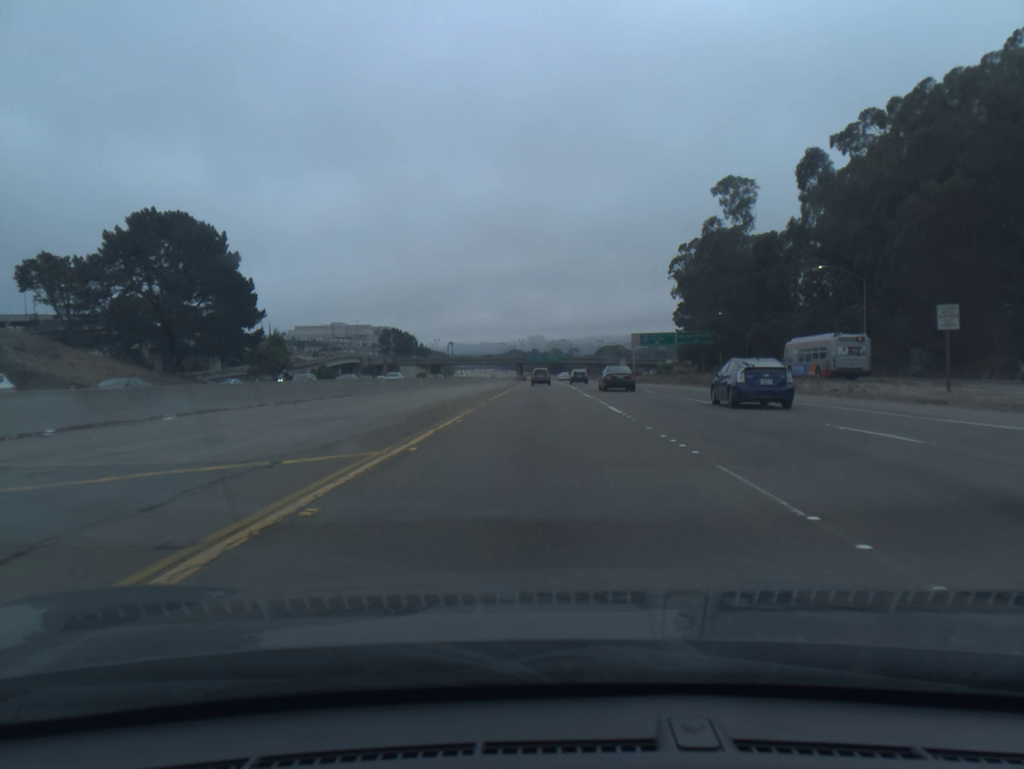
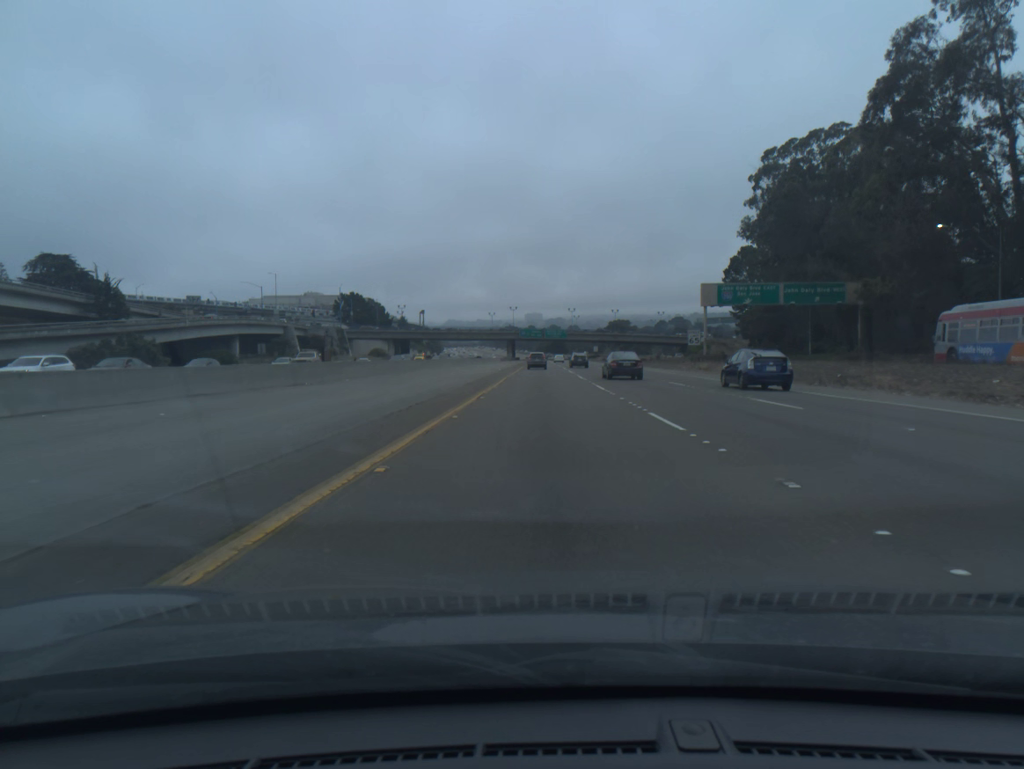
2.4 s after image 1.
(0.0, +66.9) m; 0°
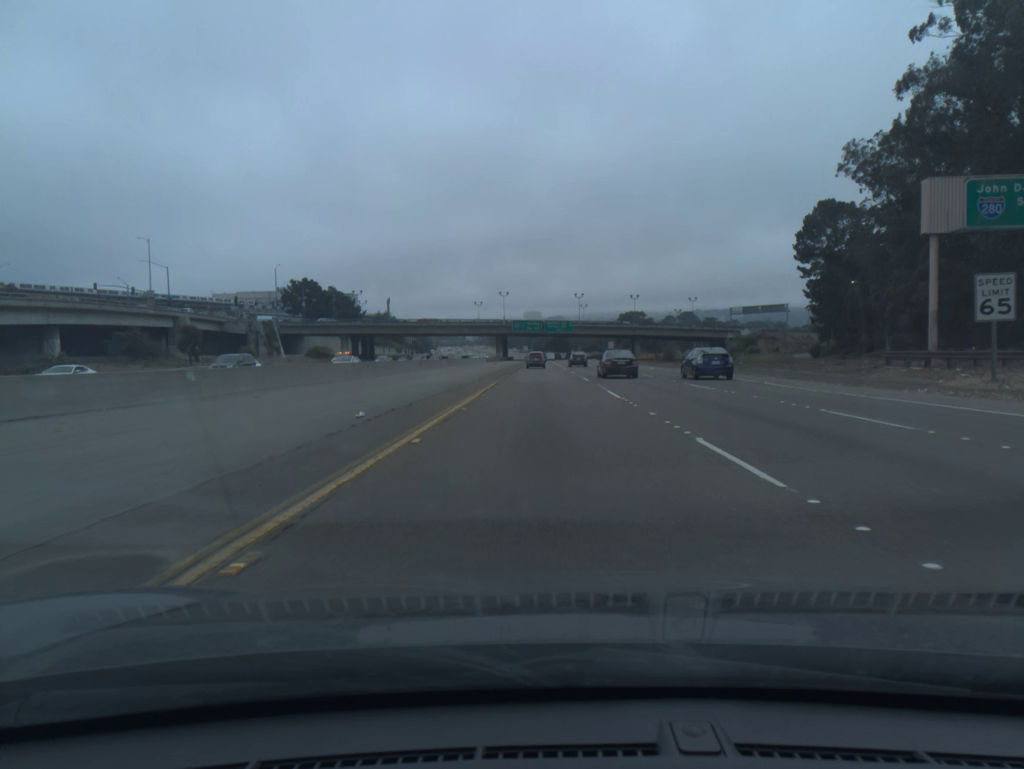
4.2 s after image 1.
(+0.1, +50.4) m; 0°
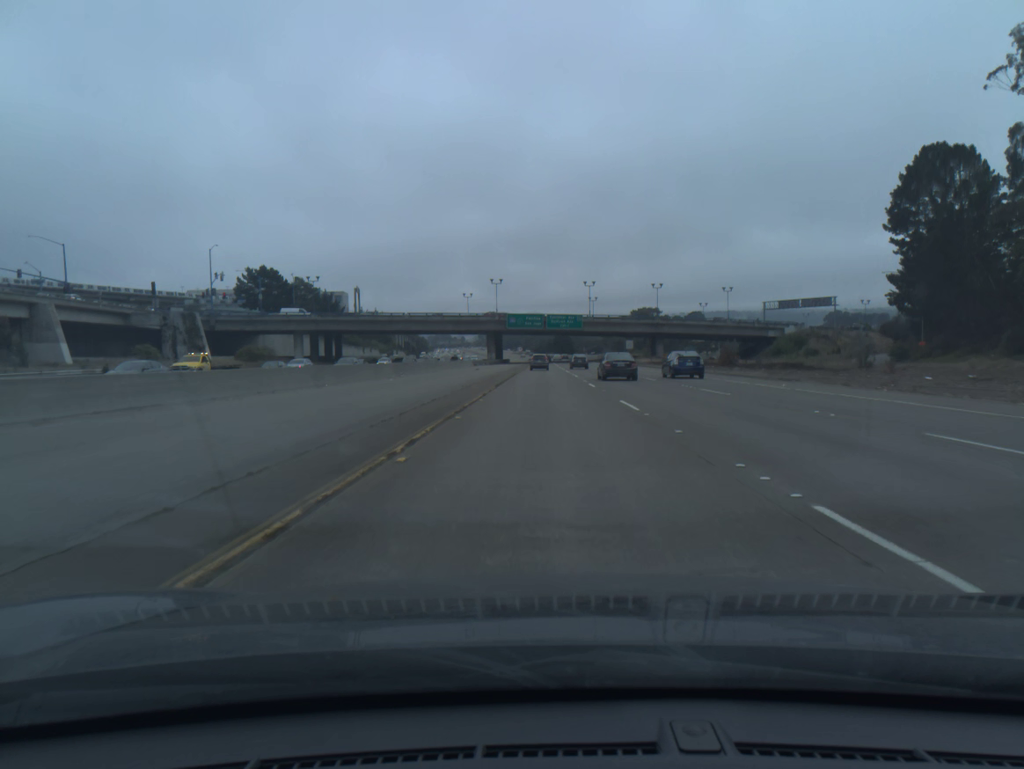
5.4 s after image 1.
(0.0, +33.6) m; 0°
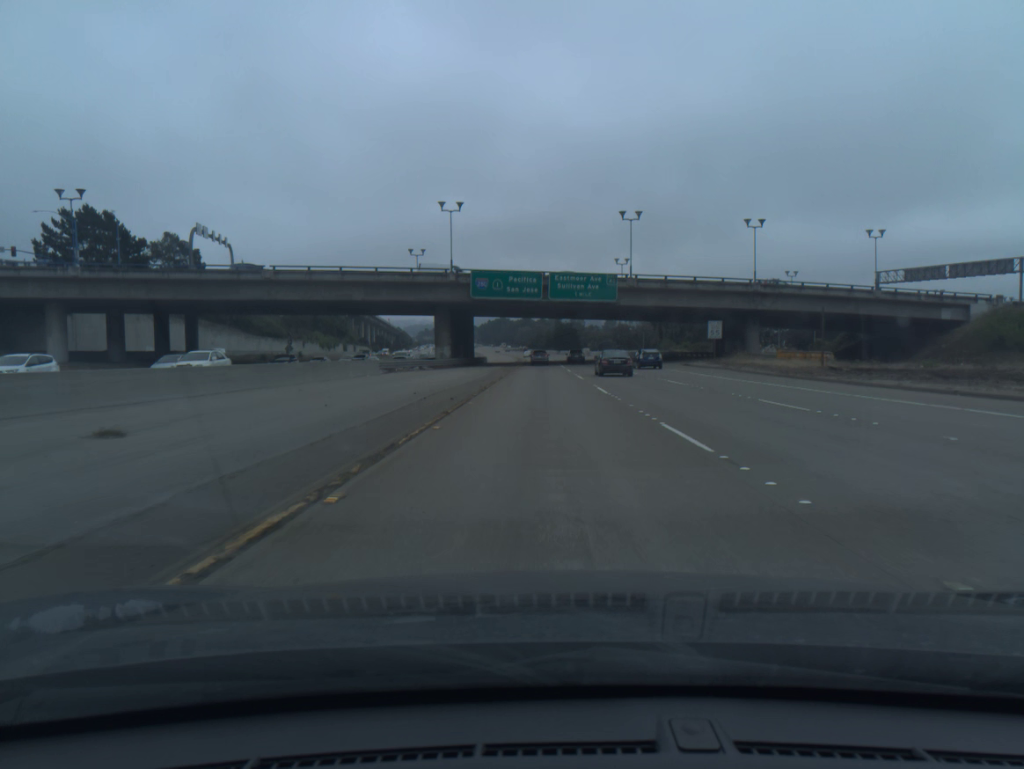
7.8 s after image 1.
(-0.1, +68.0) m; 0°
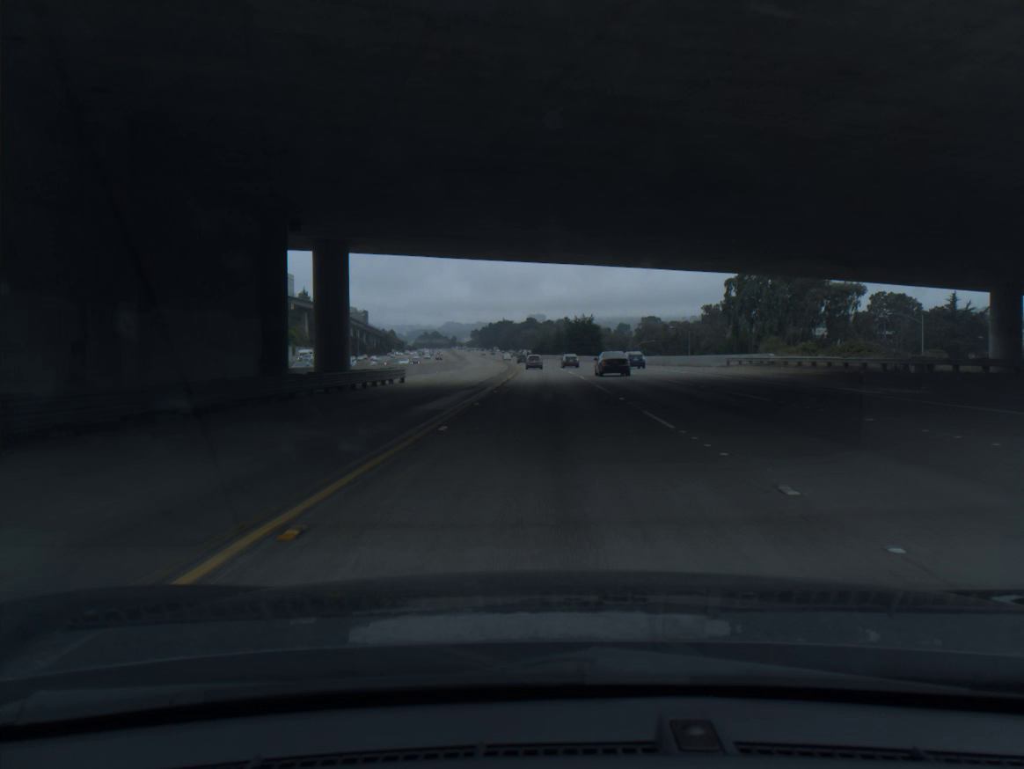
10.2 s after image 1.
(-0.1, +69.6) m; 0°
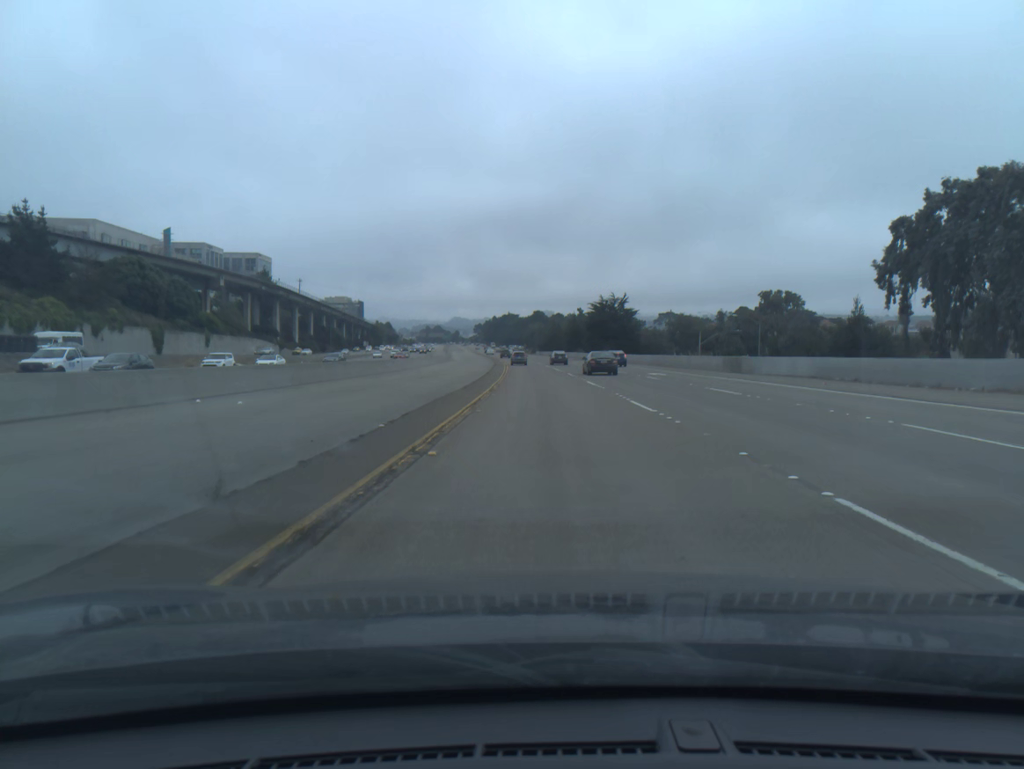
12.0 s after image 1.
(-0.2, +53.4) m; -1°
